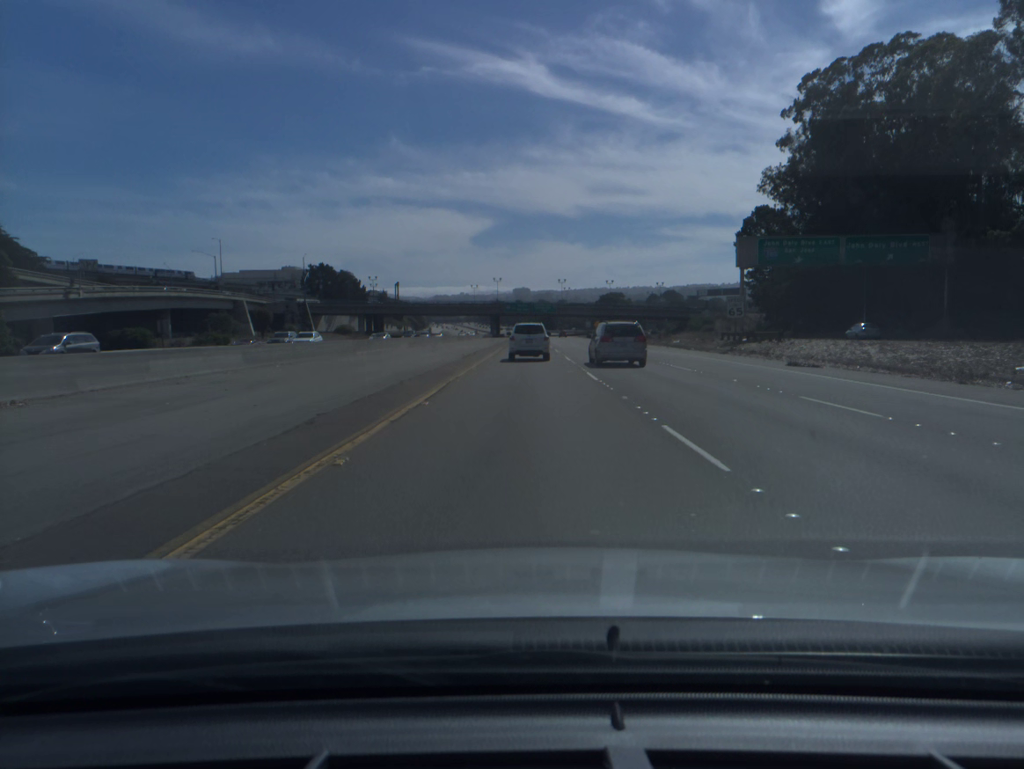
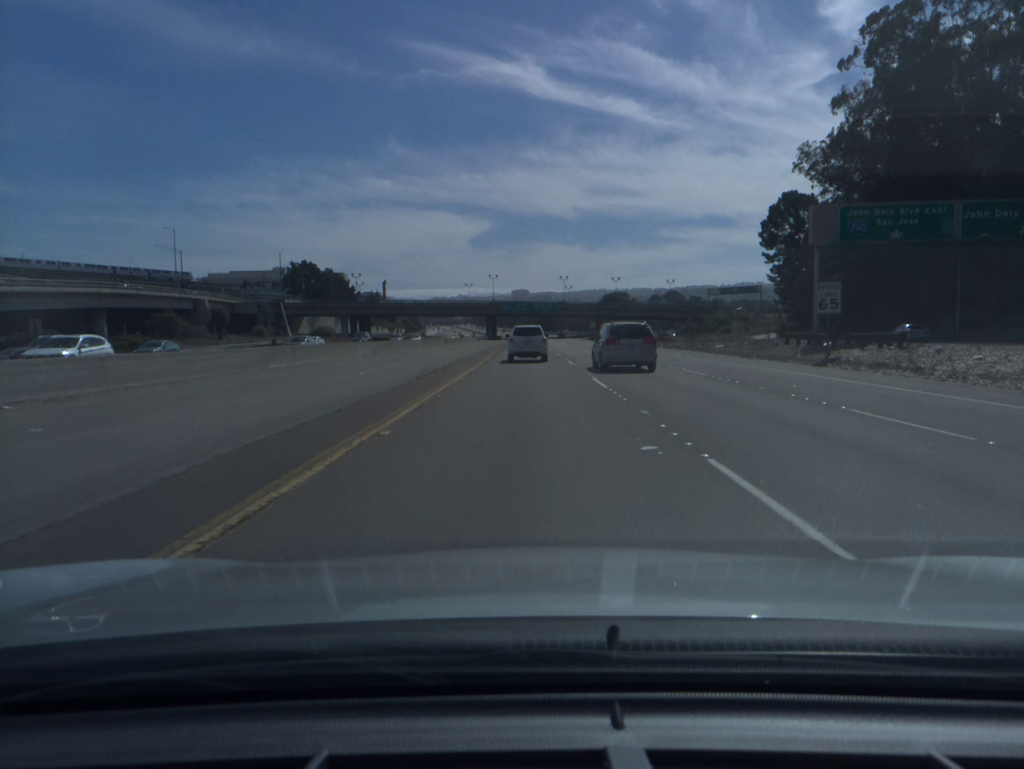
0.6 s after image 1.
(0.0, +17.4) m; 0°
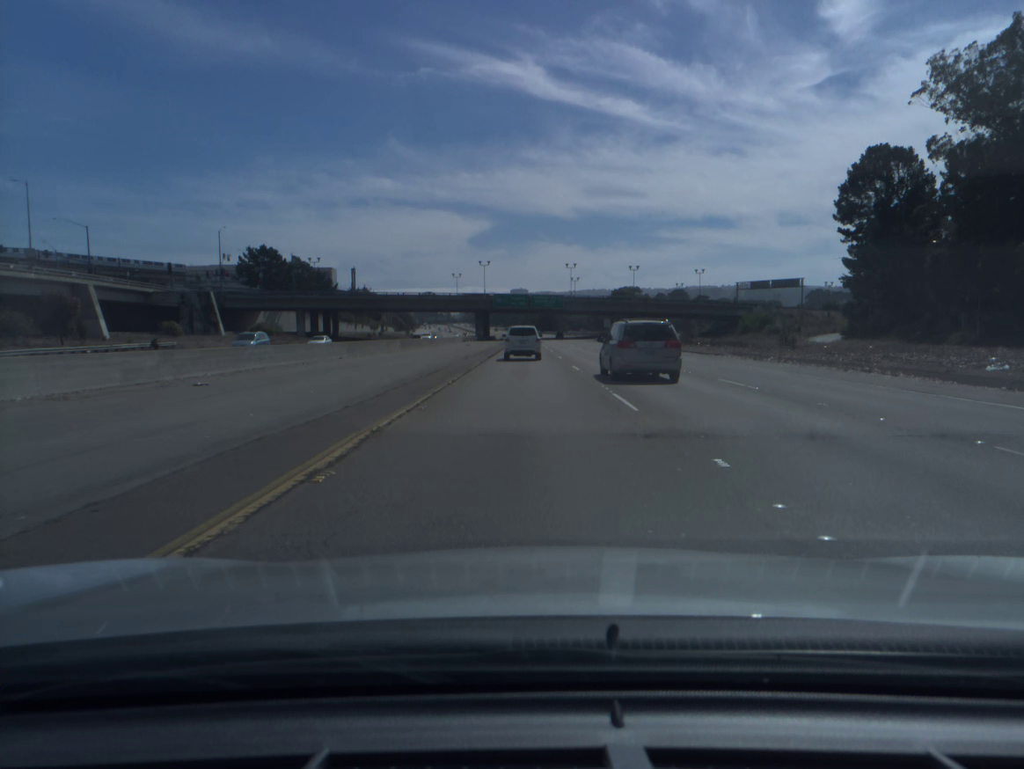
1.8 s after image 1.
(0.0, +34.8) m; 0°
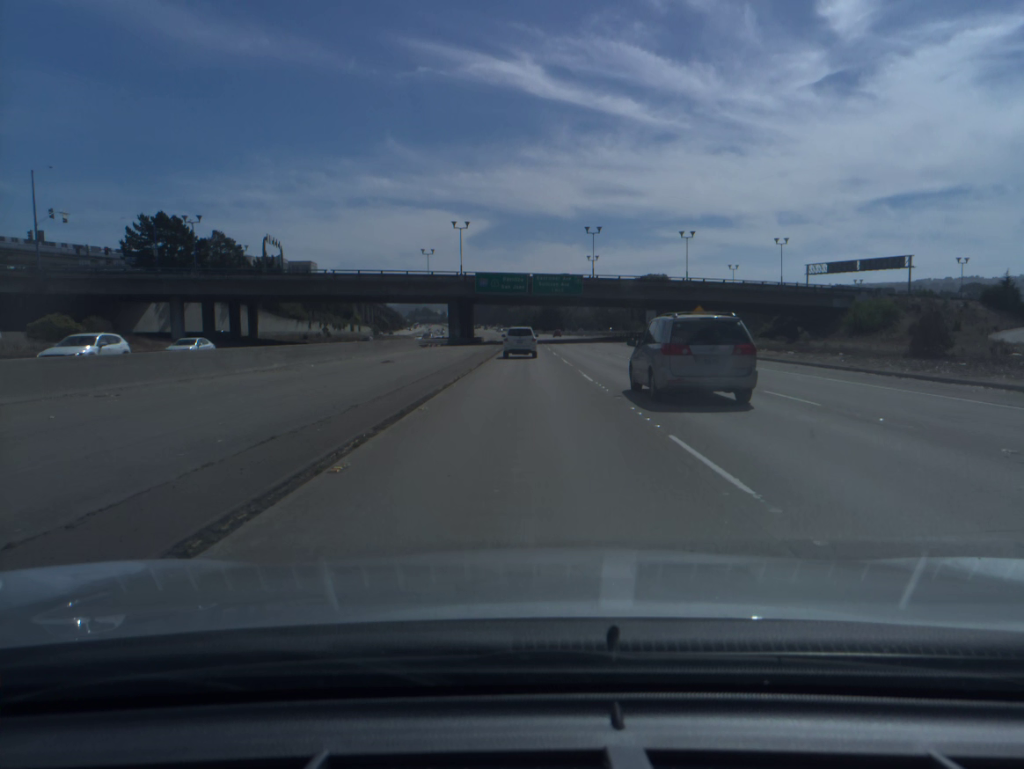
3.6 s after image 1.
(0.0, +52.5) m; 0°
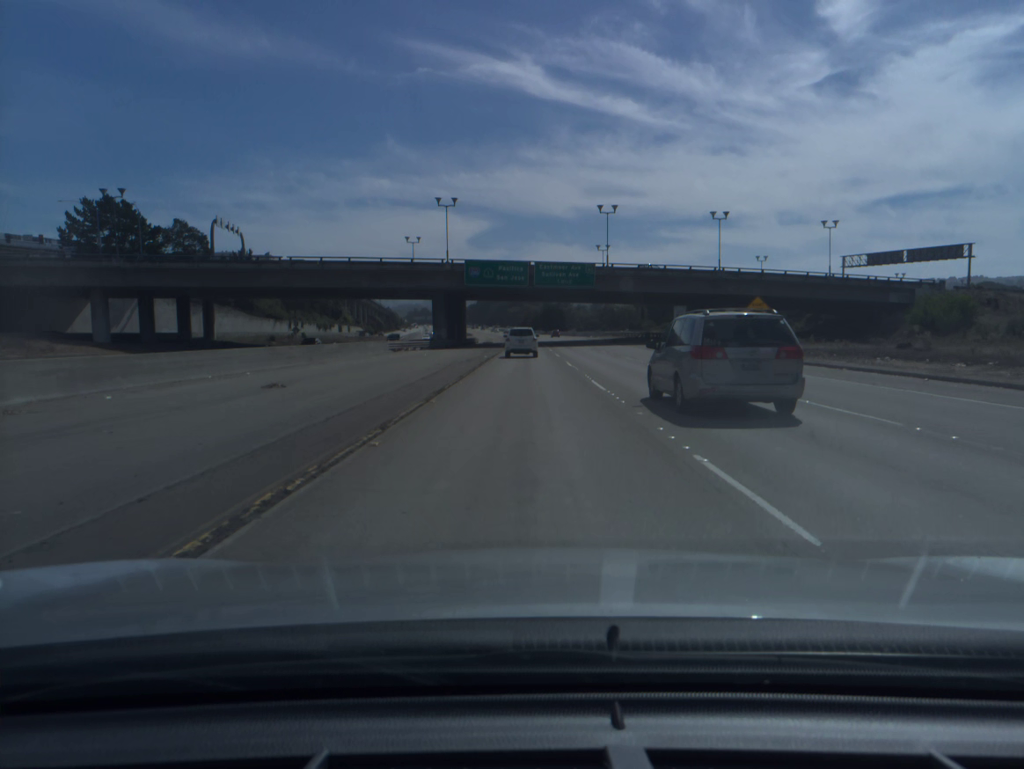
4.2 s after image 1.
(0.0, +17.6) m; 0°
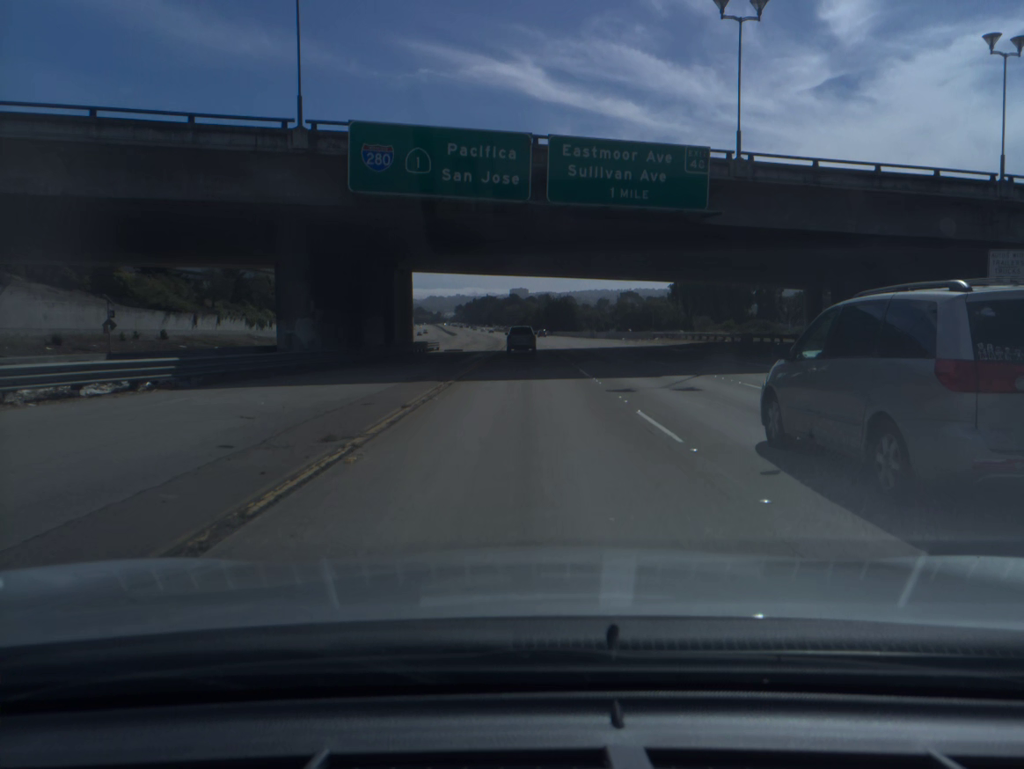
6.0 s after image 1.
(0.0, +52.9) m; 0°
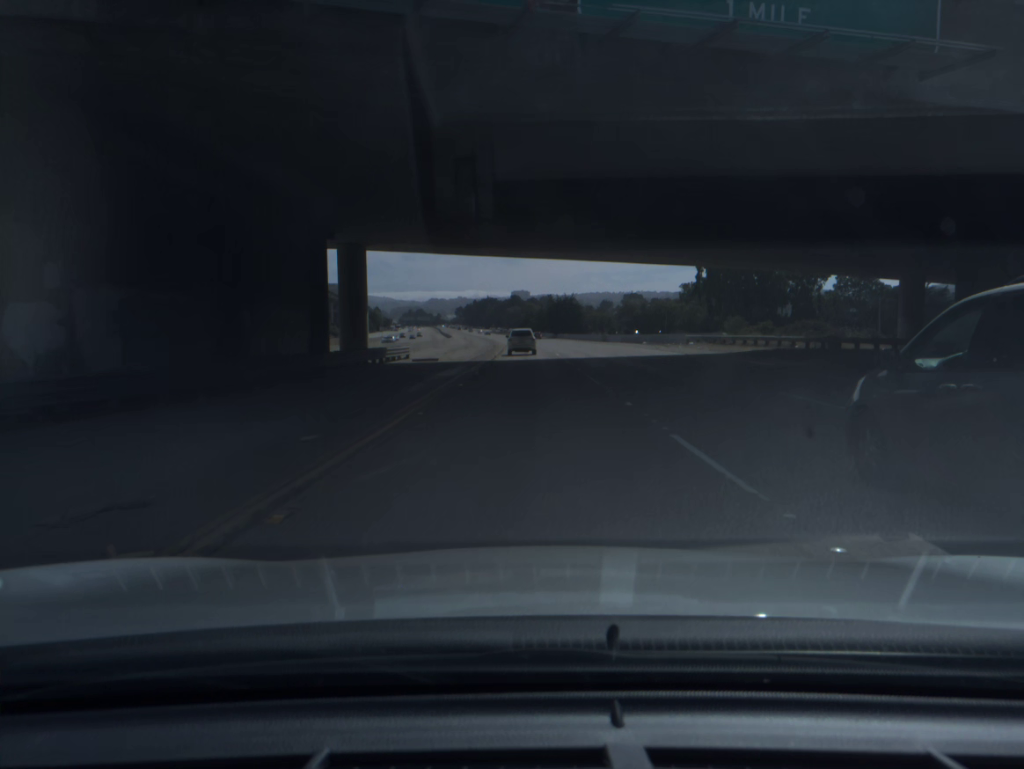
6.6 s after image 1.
(0.0, +17.7) m; 0°
